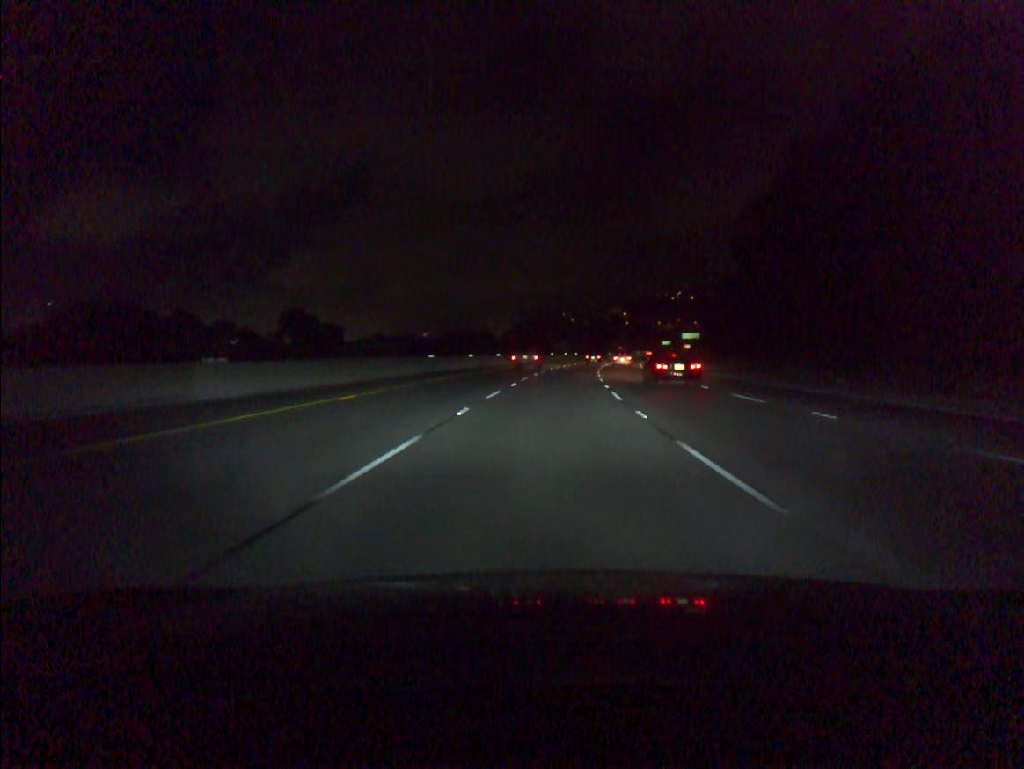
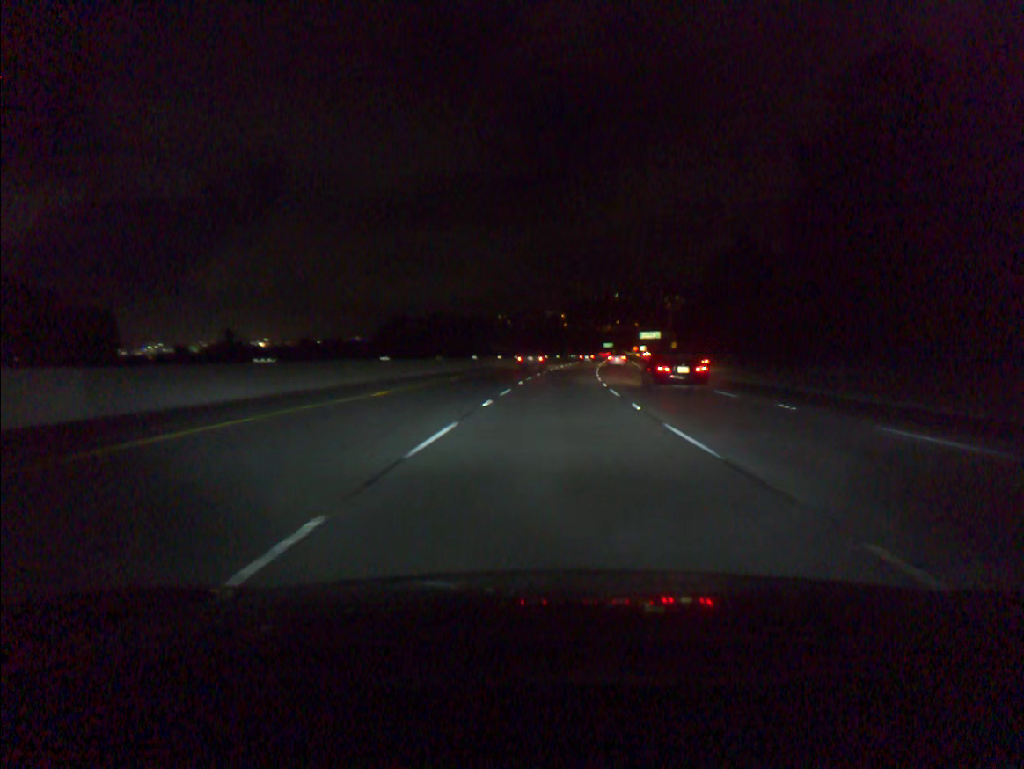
(+2.1, +55.5) m; +5°
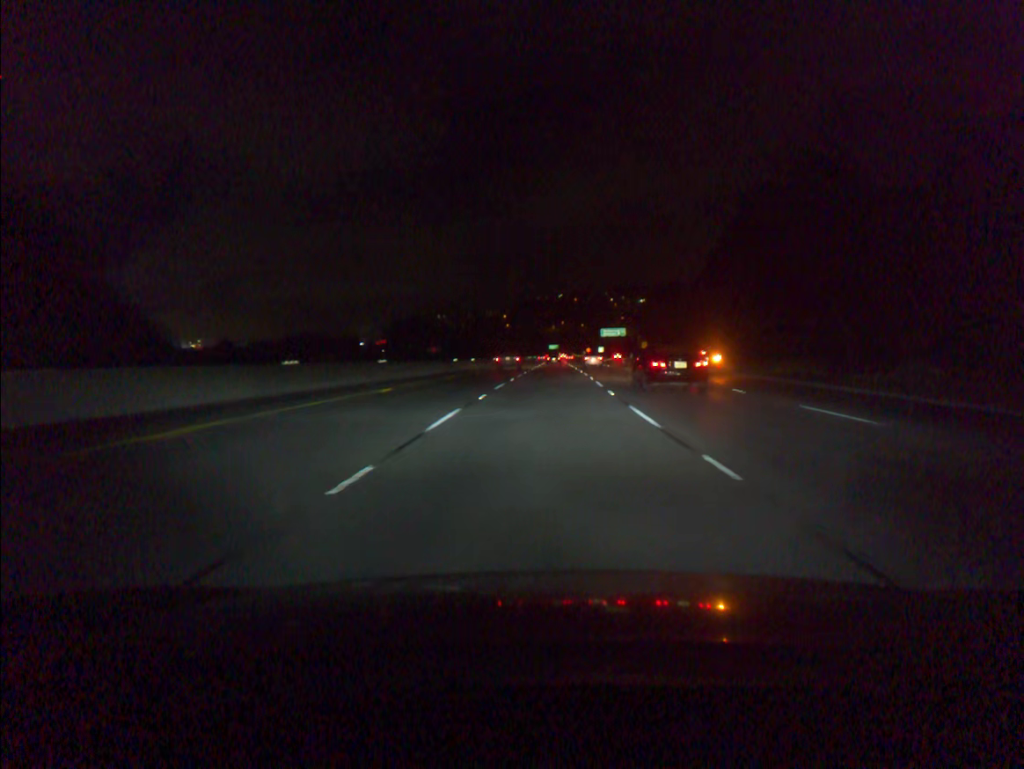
(+2.2, +55.5) m; +4°
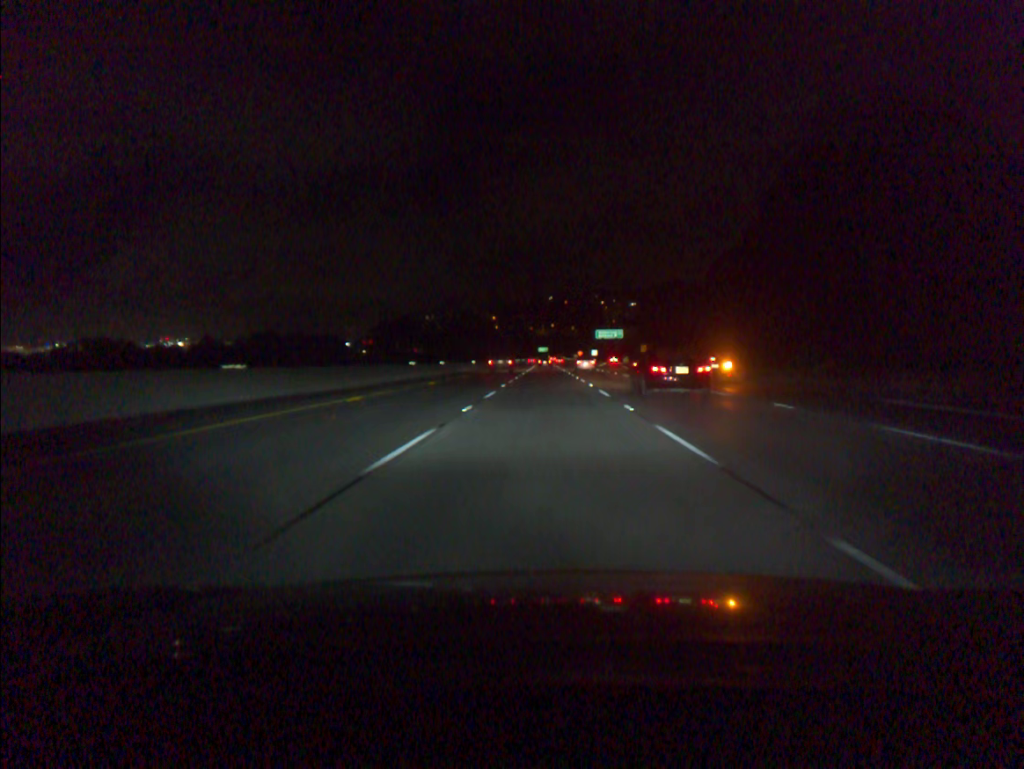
(+0.1, +18.5) m; +1°
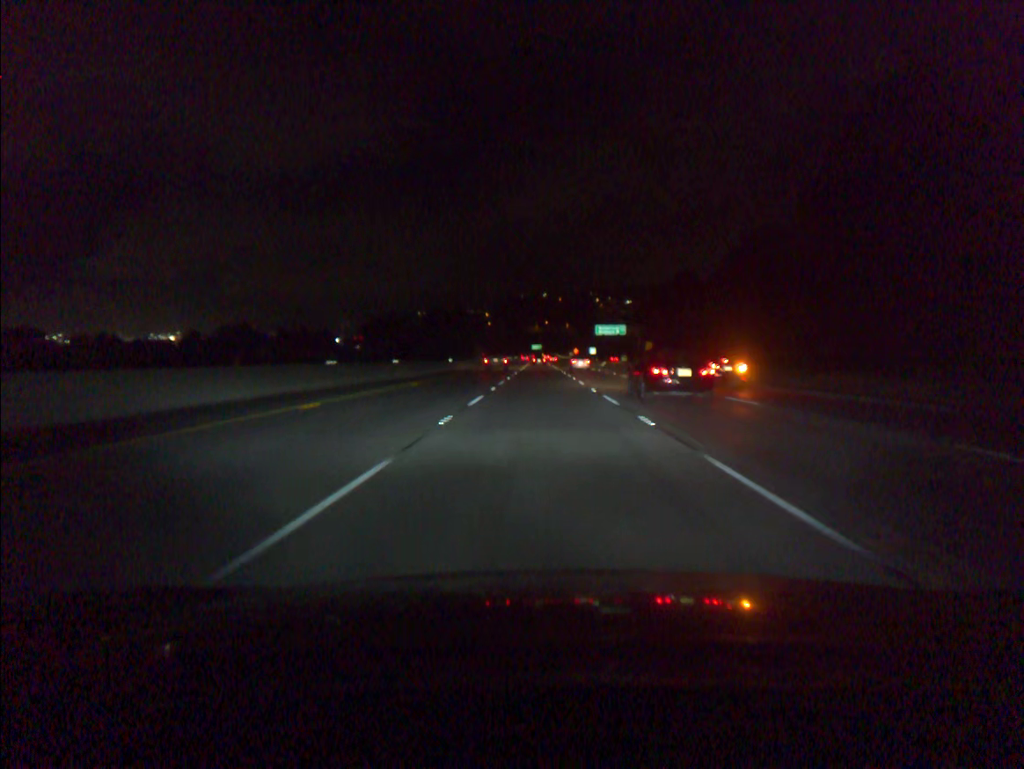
(+0.1, +18.5) m; 0°
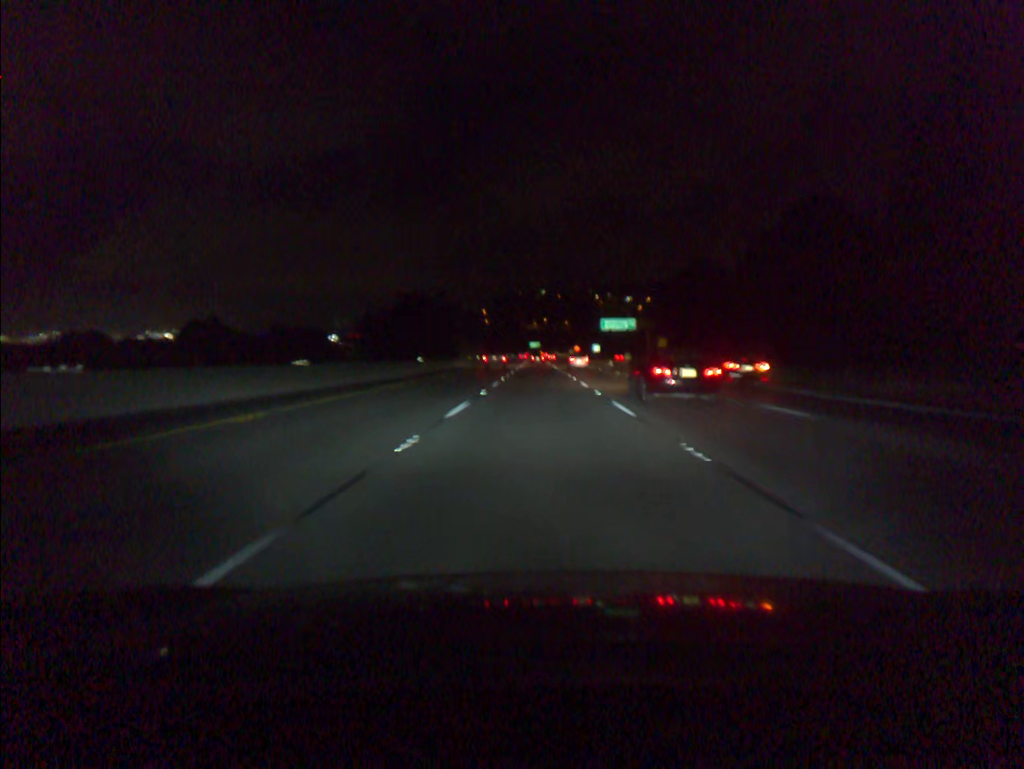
(0.0, +18.5) m; 0°
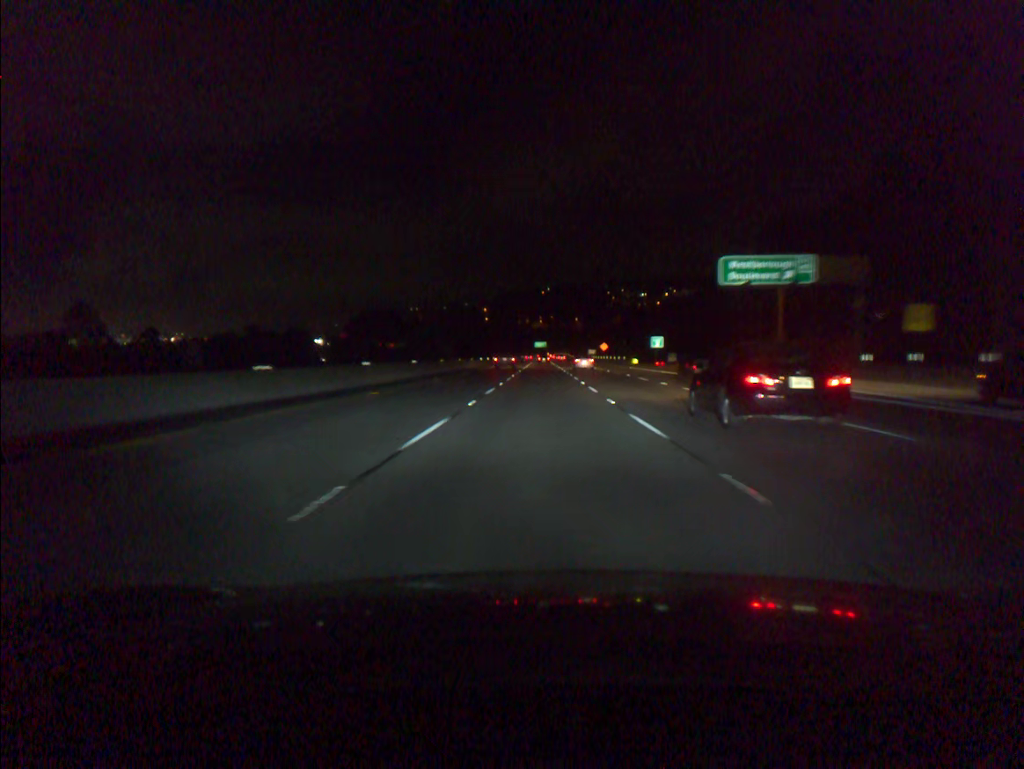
(-0.3, +92.0) m; 0°
